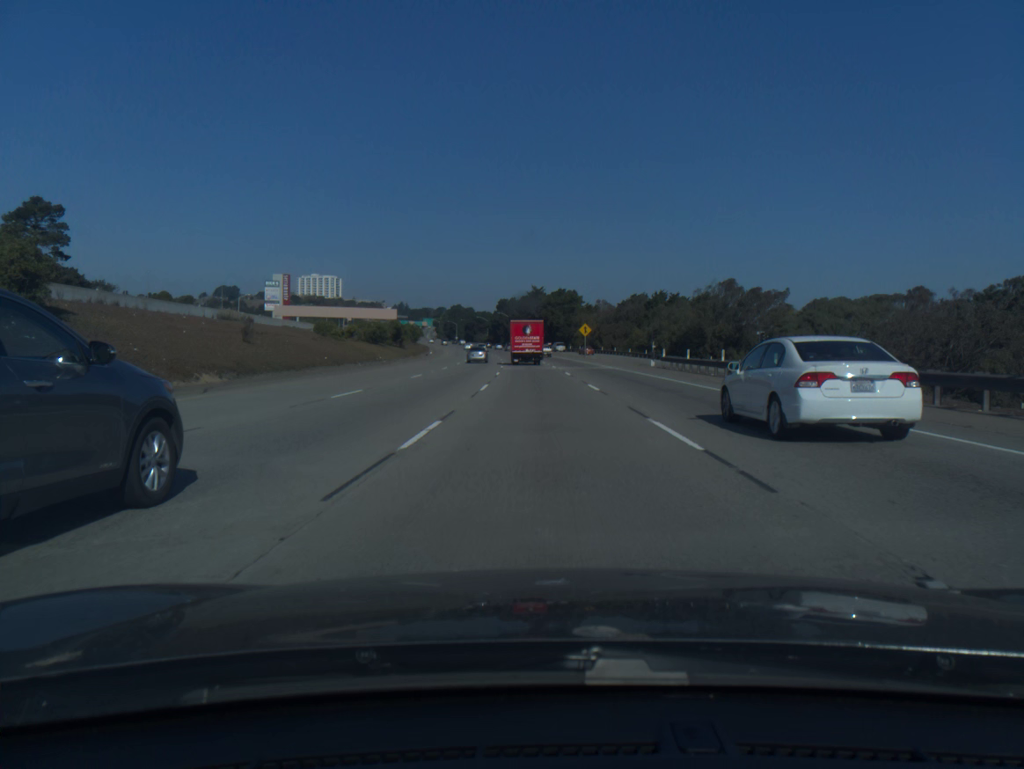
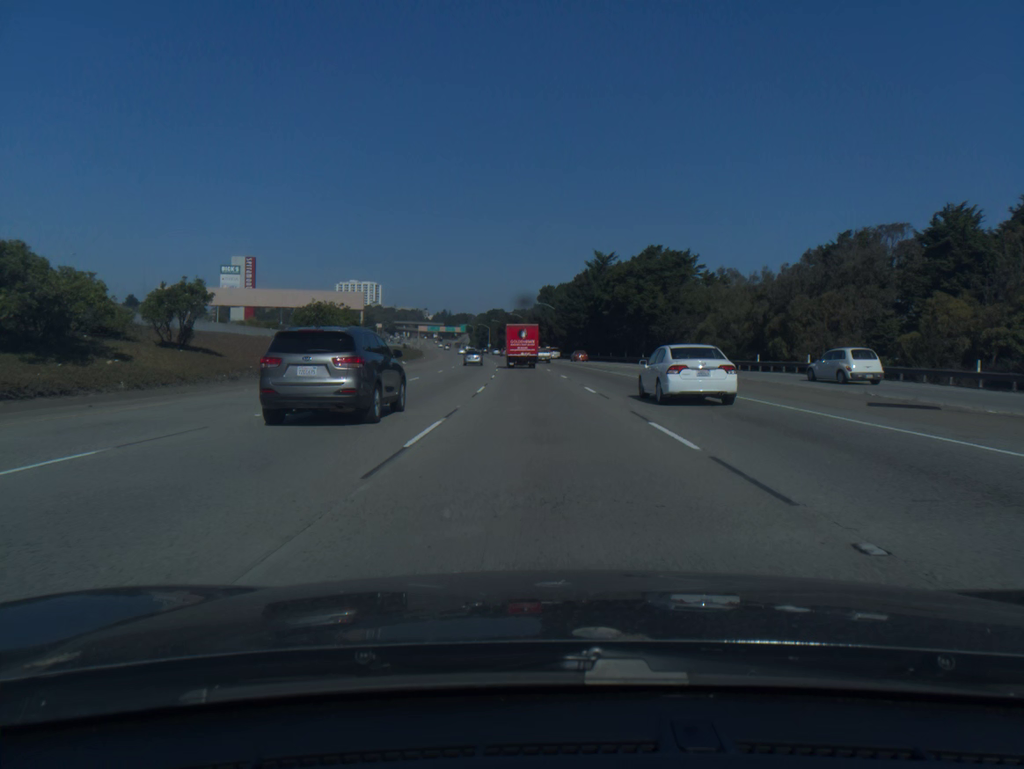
(-2.9, +87.2) m; -4°
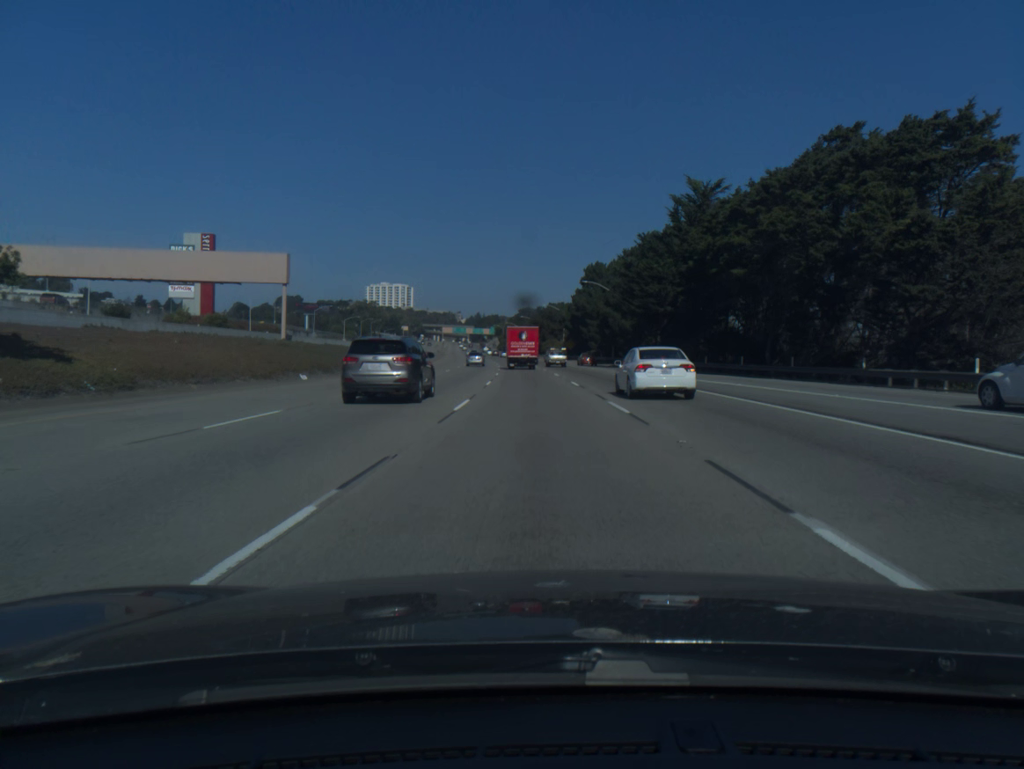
(-1.2, +52.0) m; -3°
